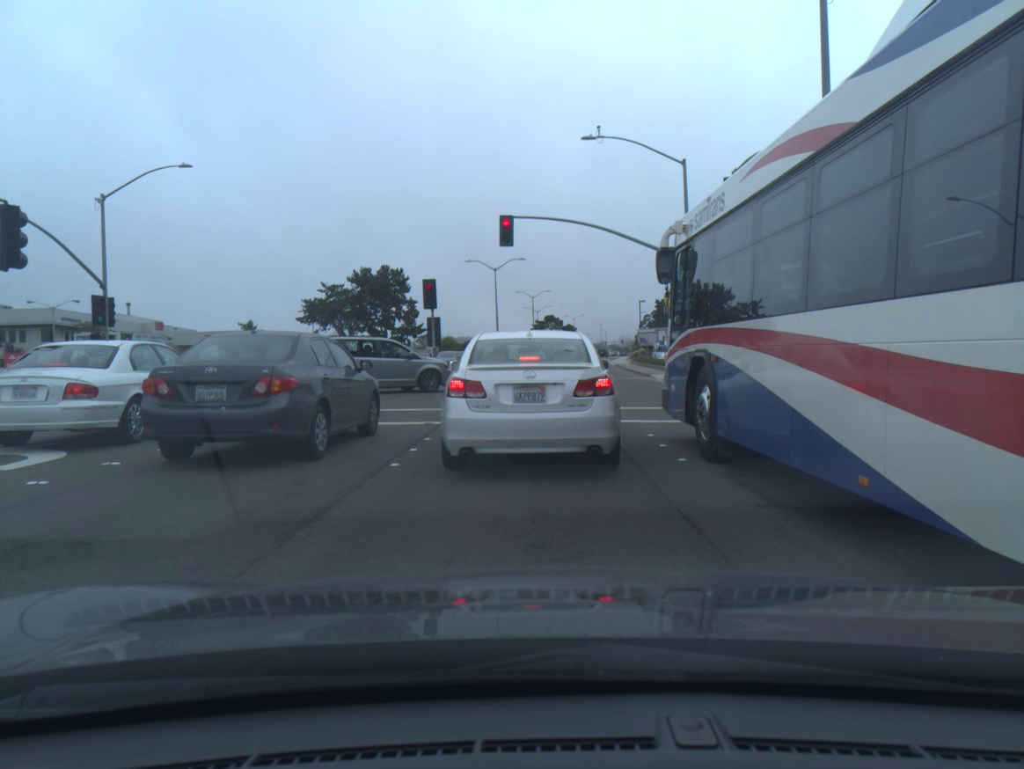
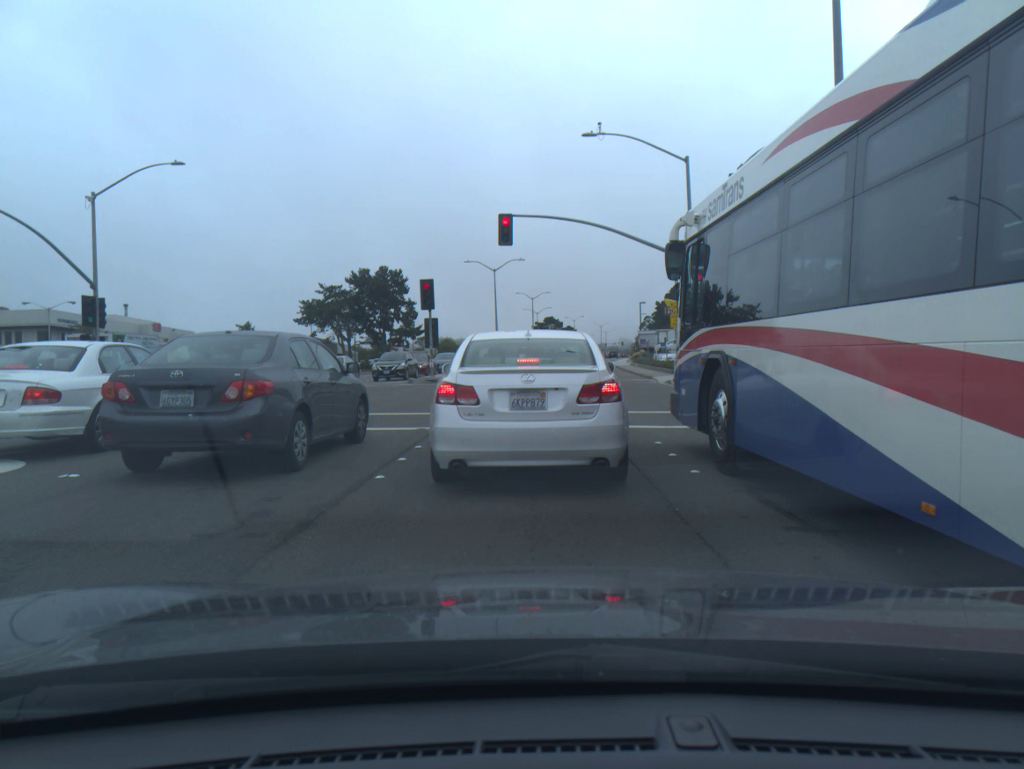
(0.0, +0.8) m; 0°
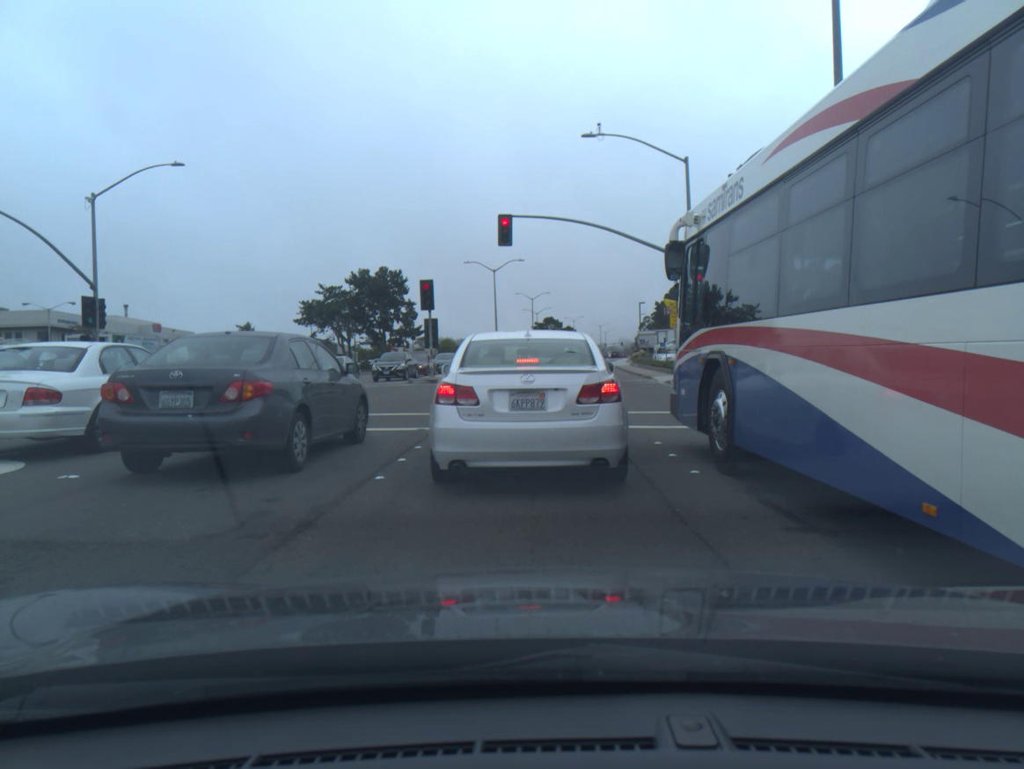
(0.0, 0.0) m; 0°
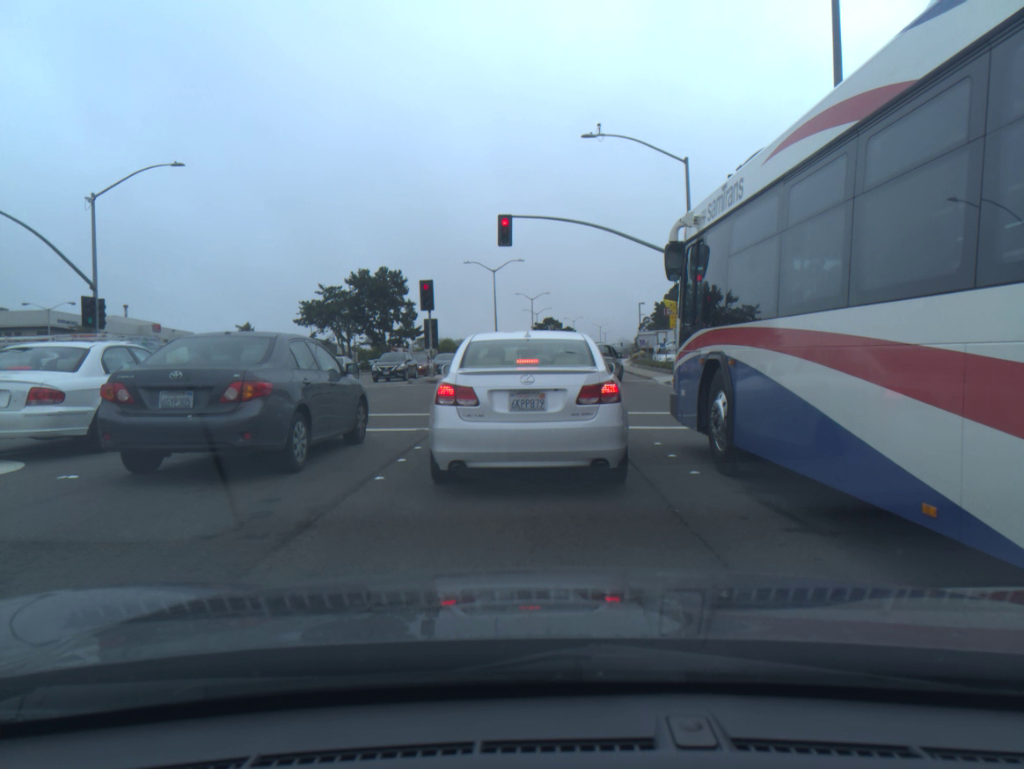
(0.0, 0.0) m; 0°
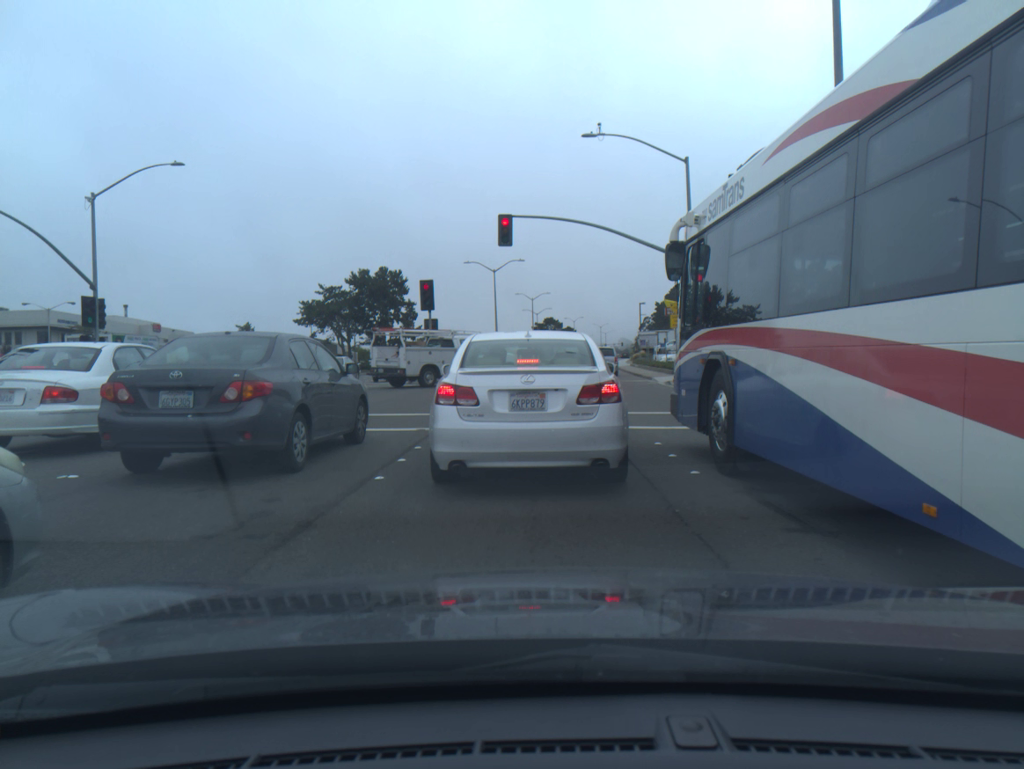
(0.0, 0.0) m; 0°
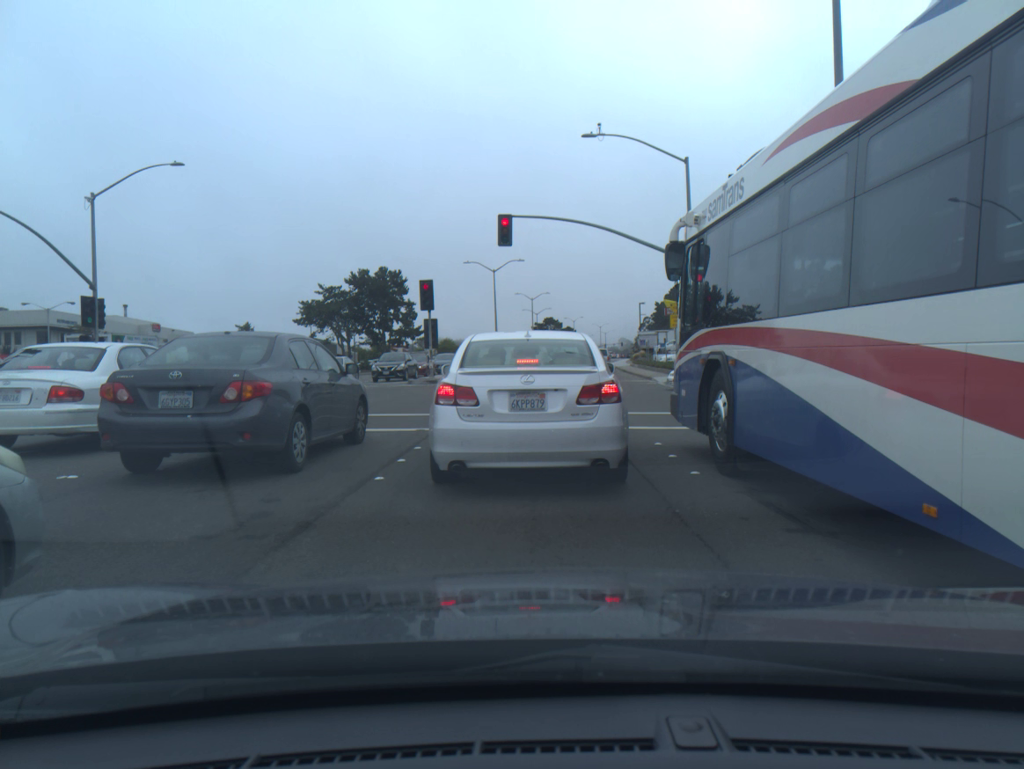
(0.0, 0.0) m; 0°
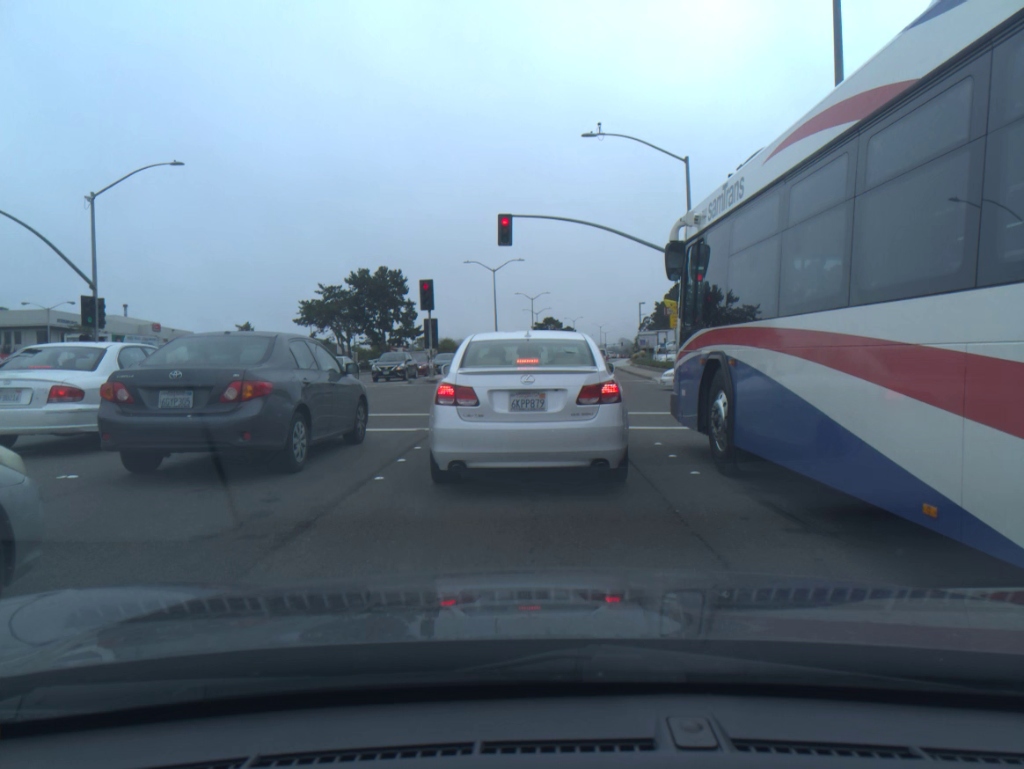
(0.0, 0.0) m; 0°
